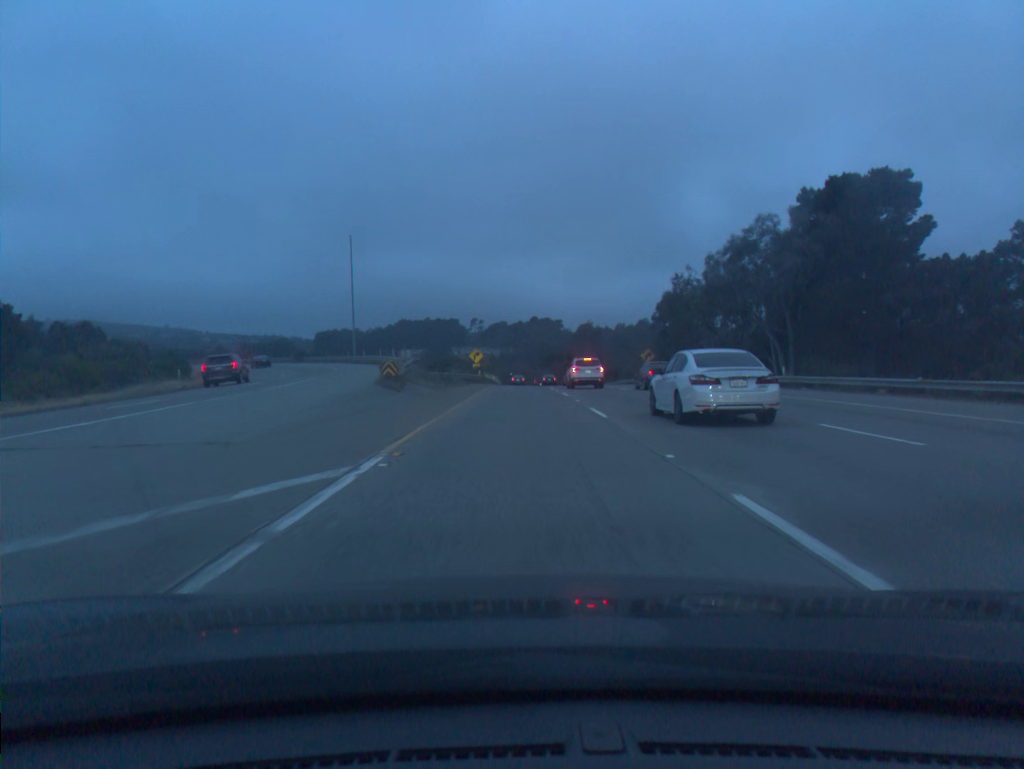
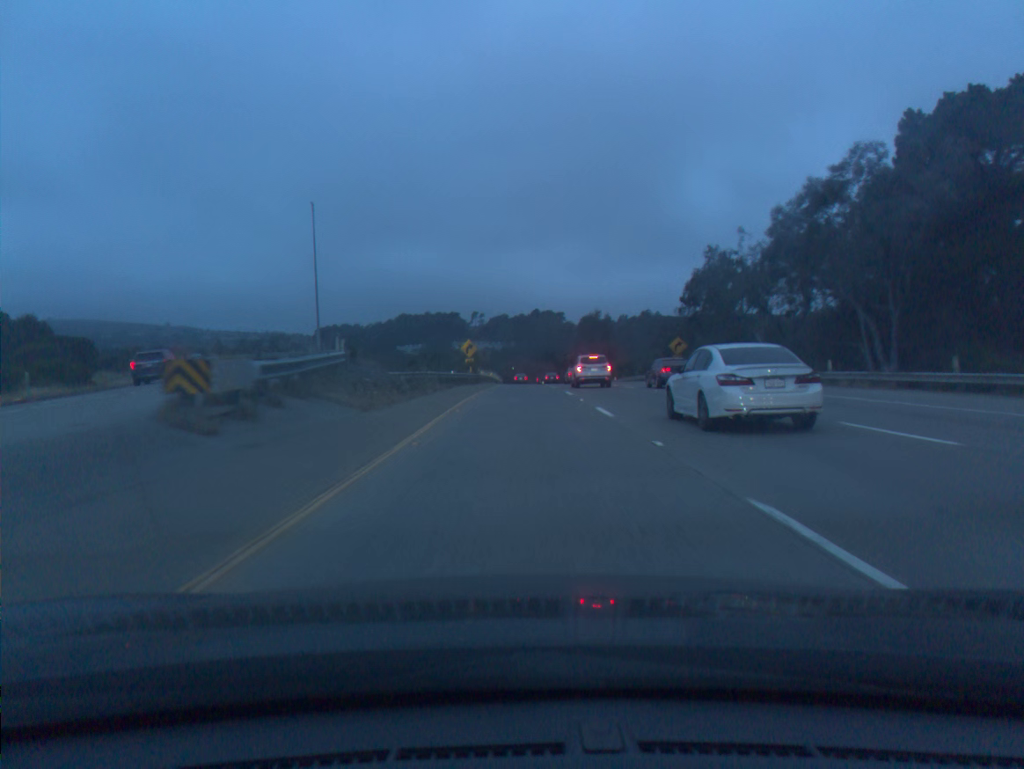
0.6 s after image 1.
(0.0, +15.2) m; 0°
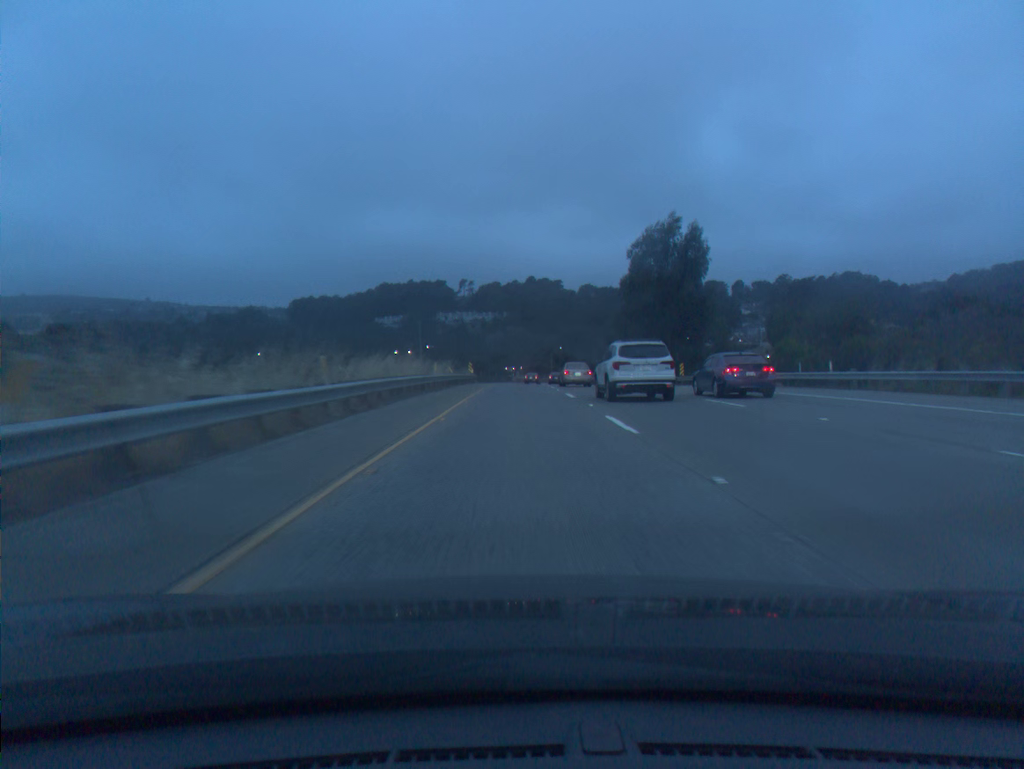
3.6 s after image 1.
(+0.3, +76.7) m; 0°
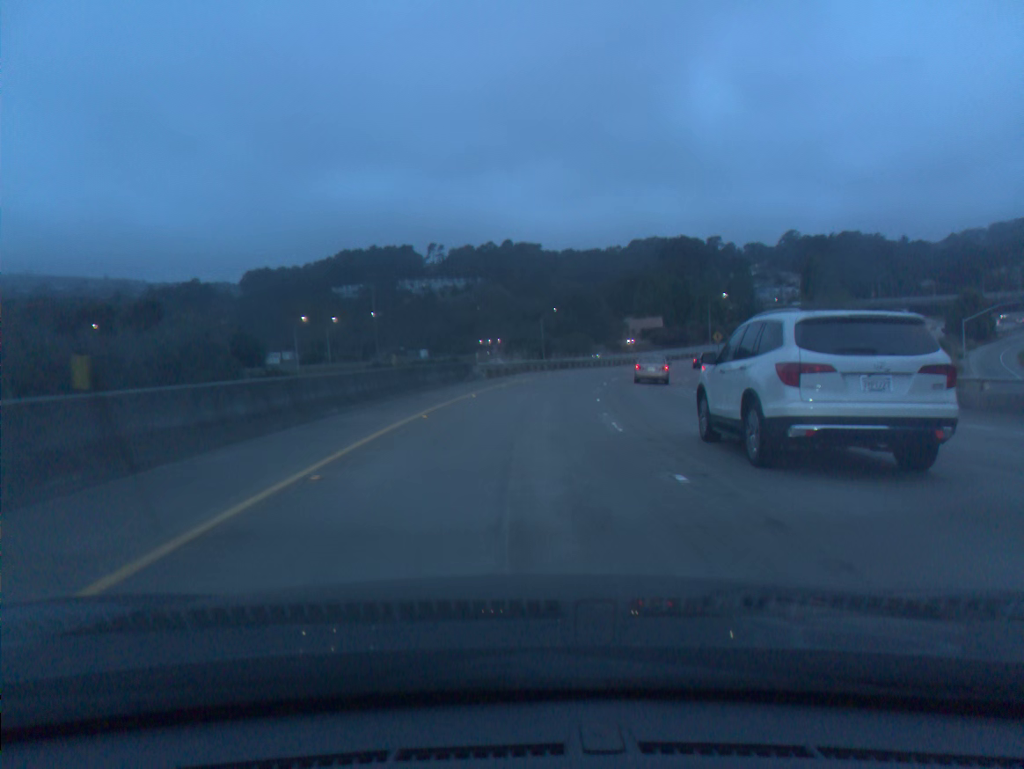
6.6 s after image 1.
(+0.1, +72.7) m; +2°
